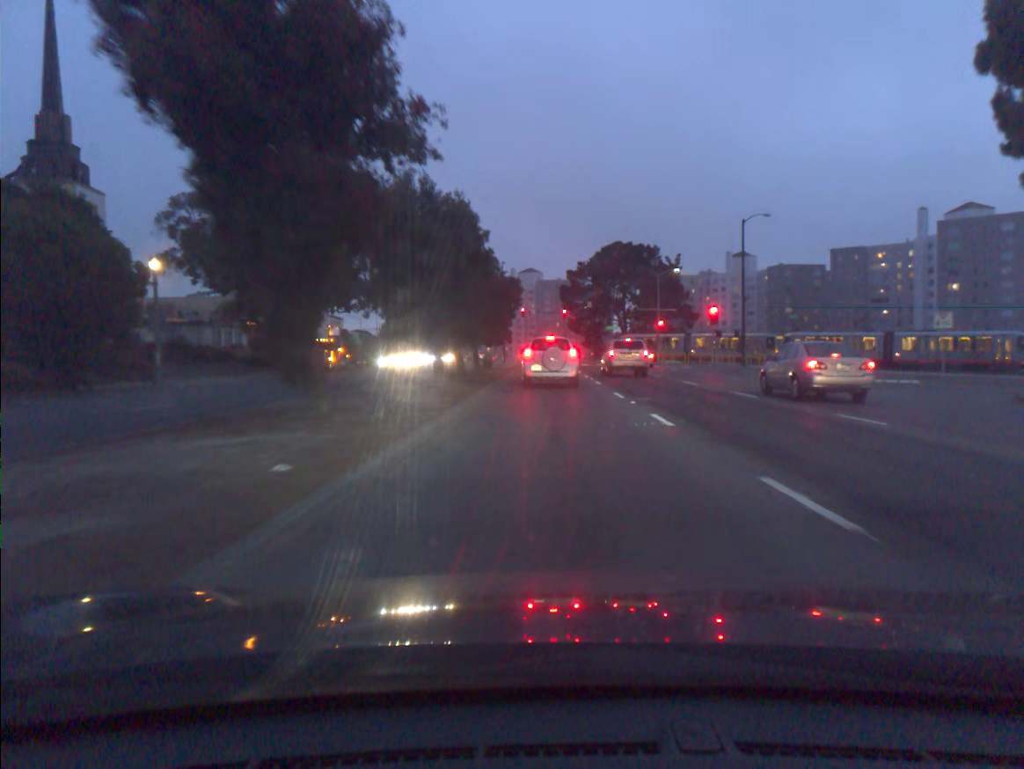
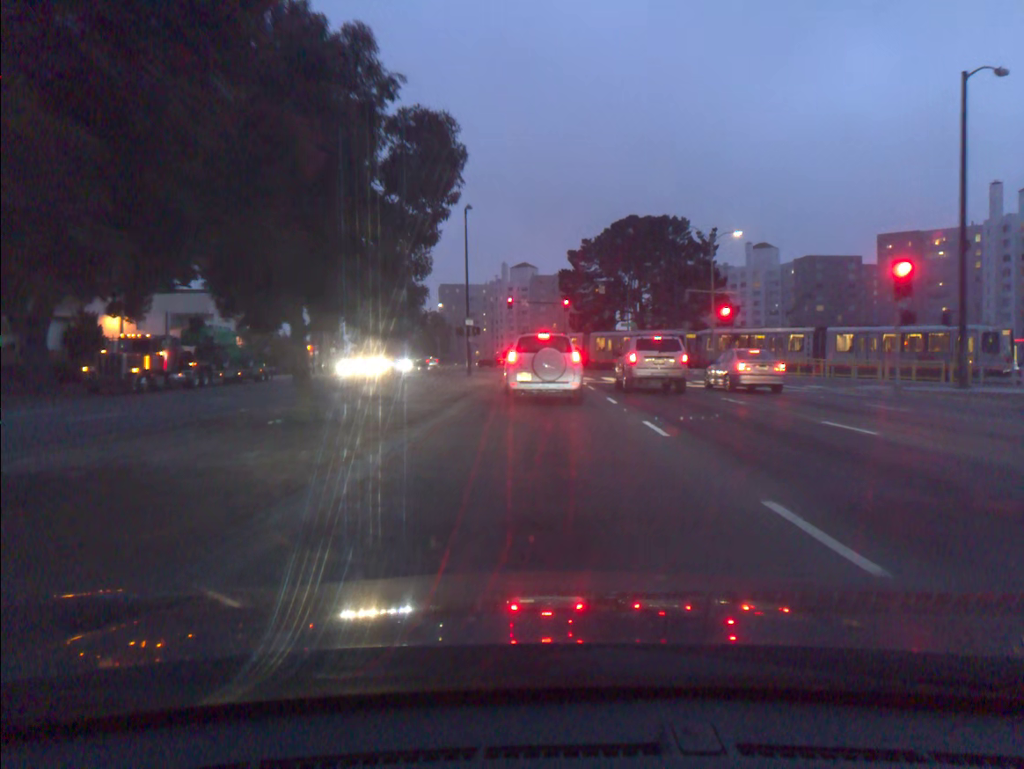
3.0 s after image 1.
(0.0, +31.5) m; 0°
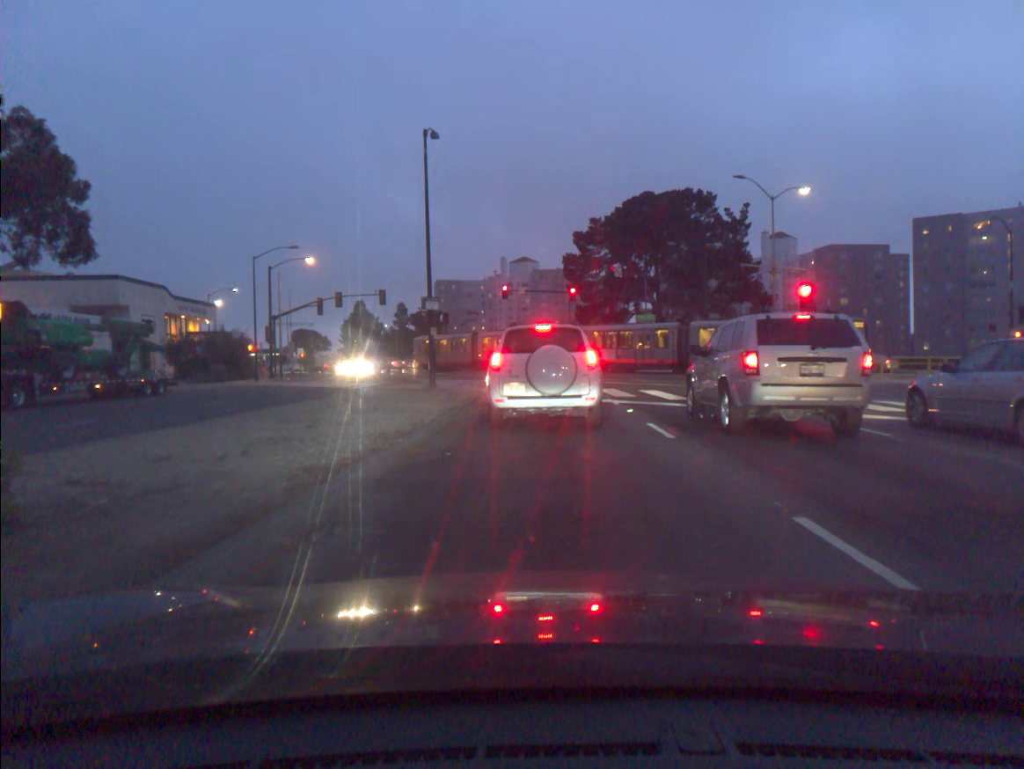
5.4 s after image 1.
(0.0, +15.7) m; 0°
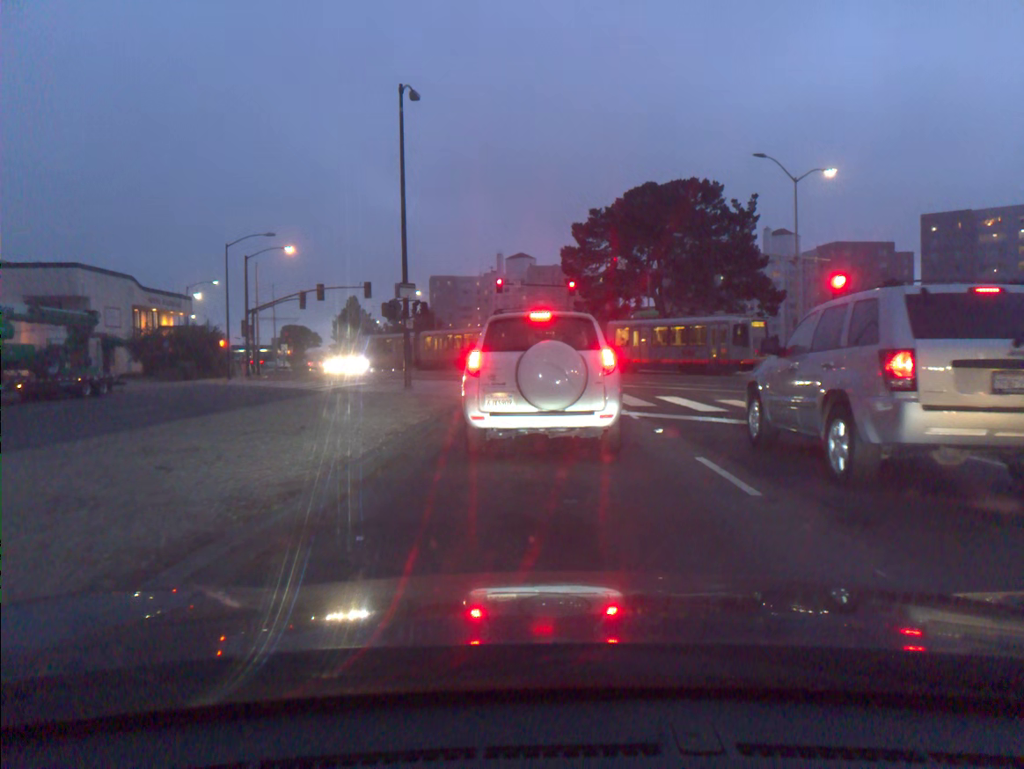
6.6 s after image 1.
(0.0, +4.5) m; 0°
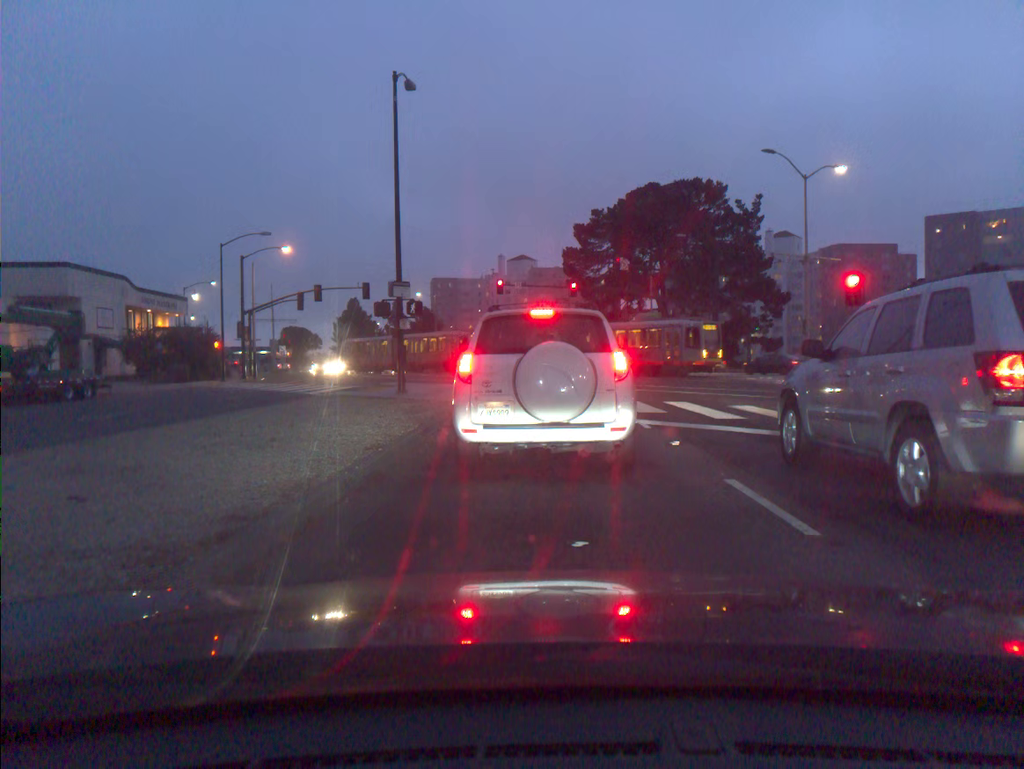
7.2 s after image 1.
(0.0, +1.4) m; 0°
